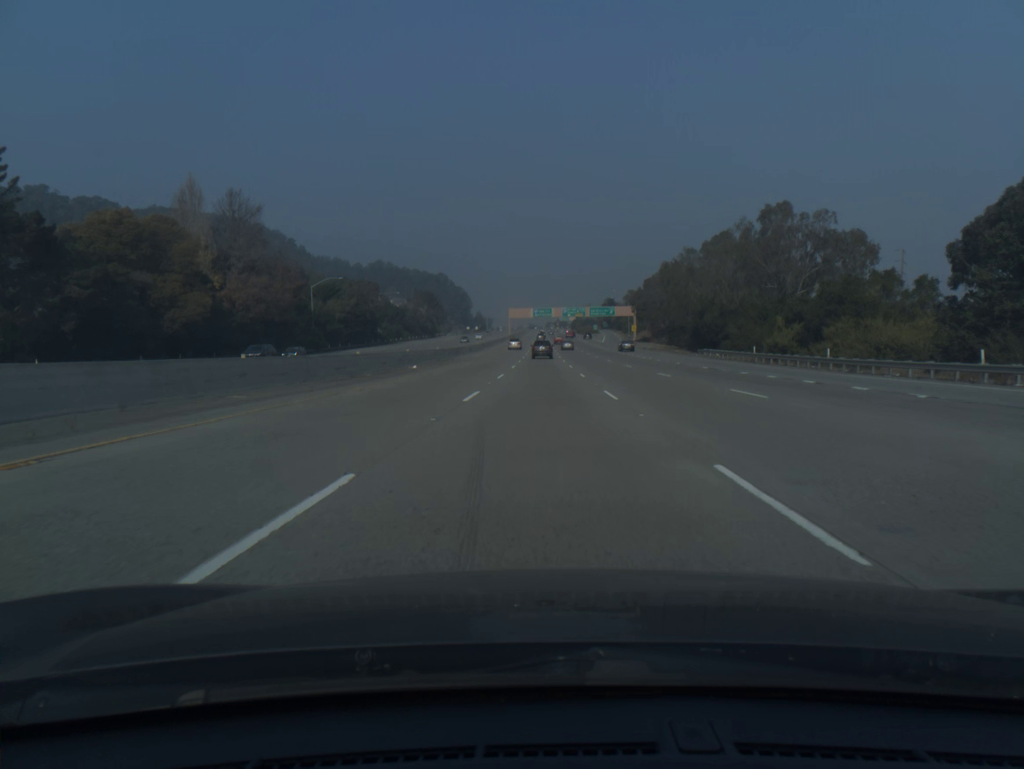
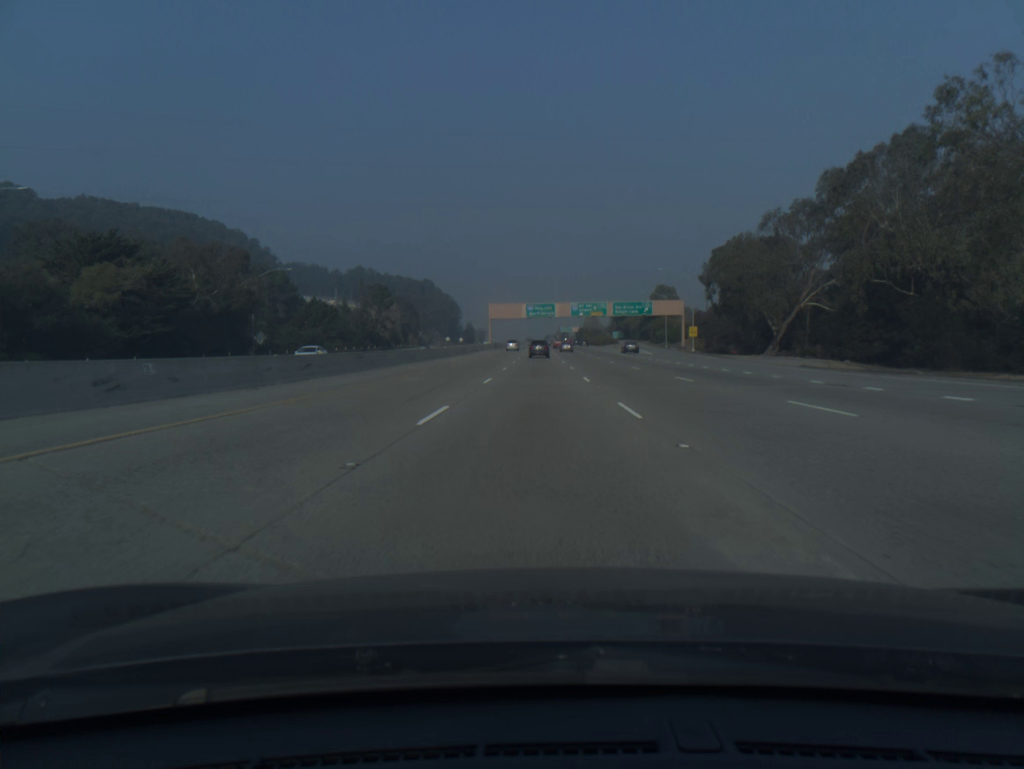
(+0.1, +78.7) m; 0°
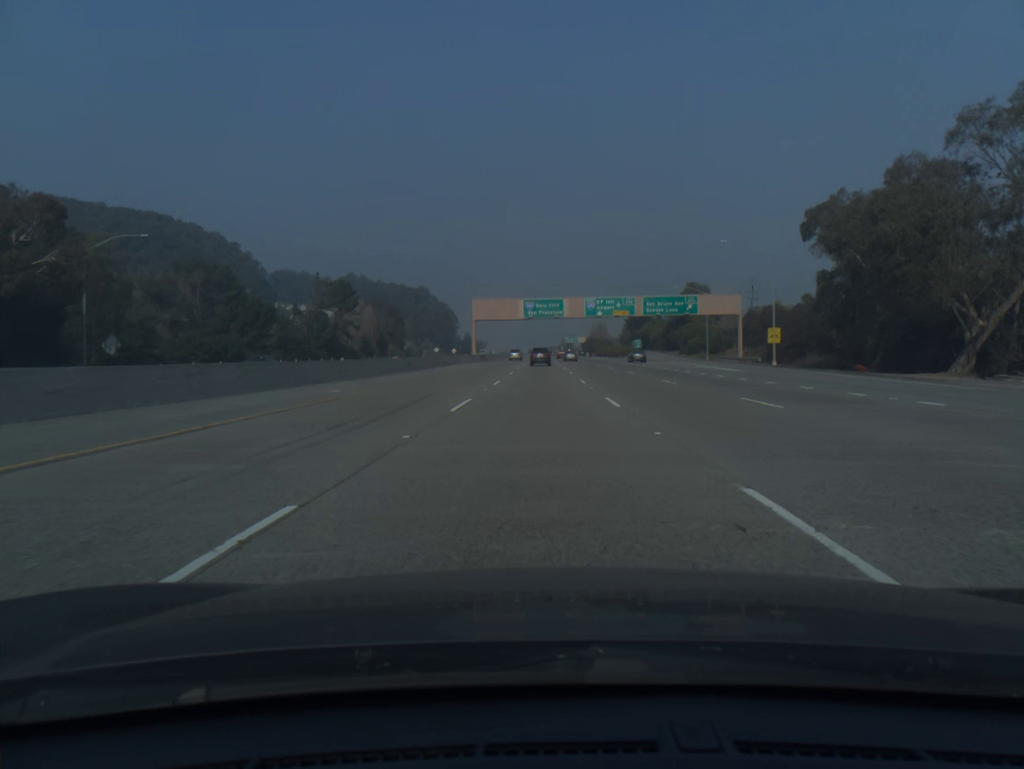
(-0.1, +39.3) m; 0°
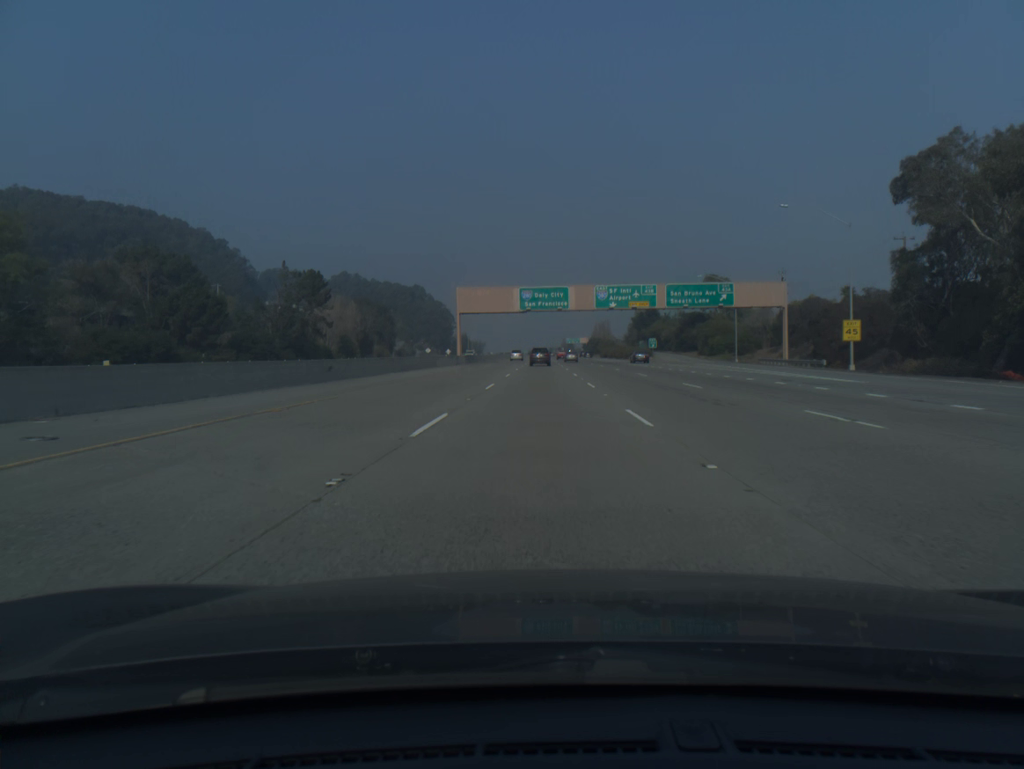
(0.0, +19.6) m; 0°
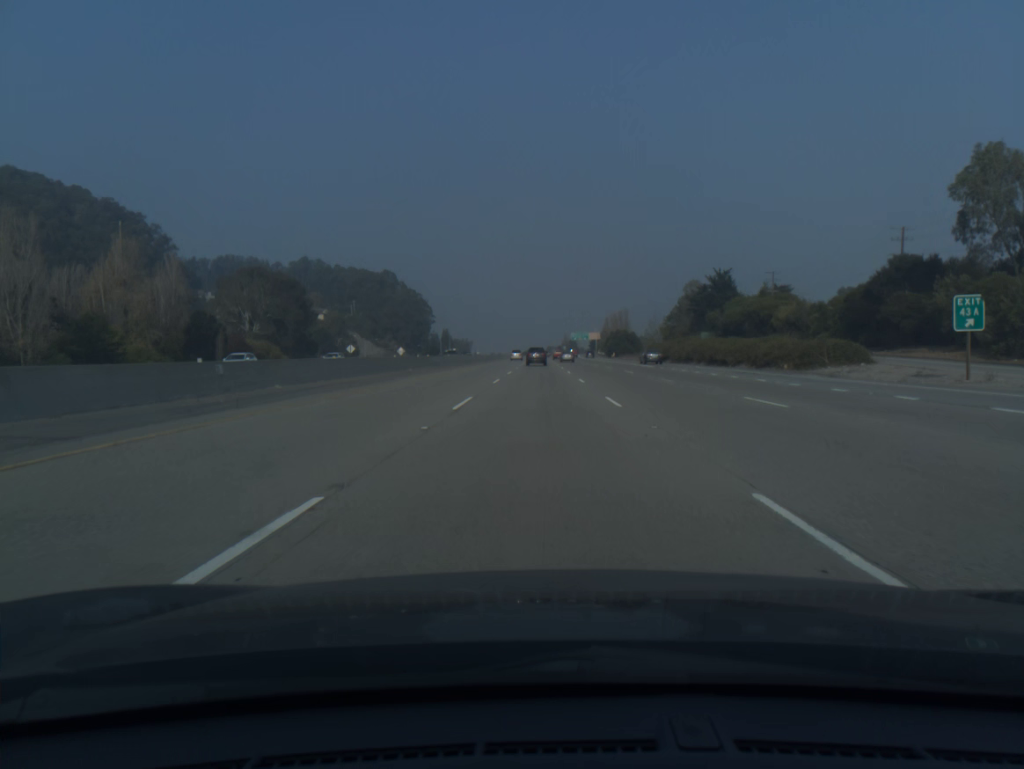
(+0.2, +97.4) m; 0°
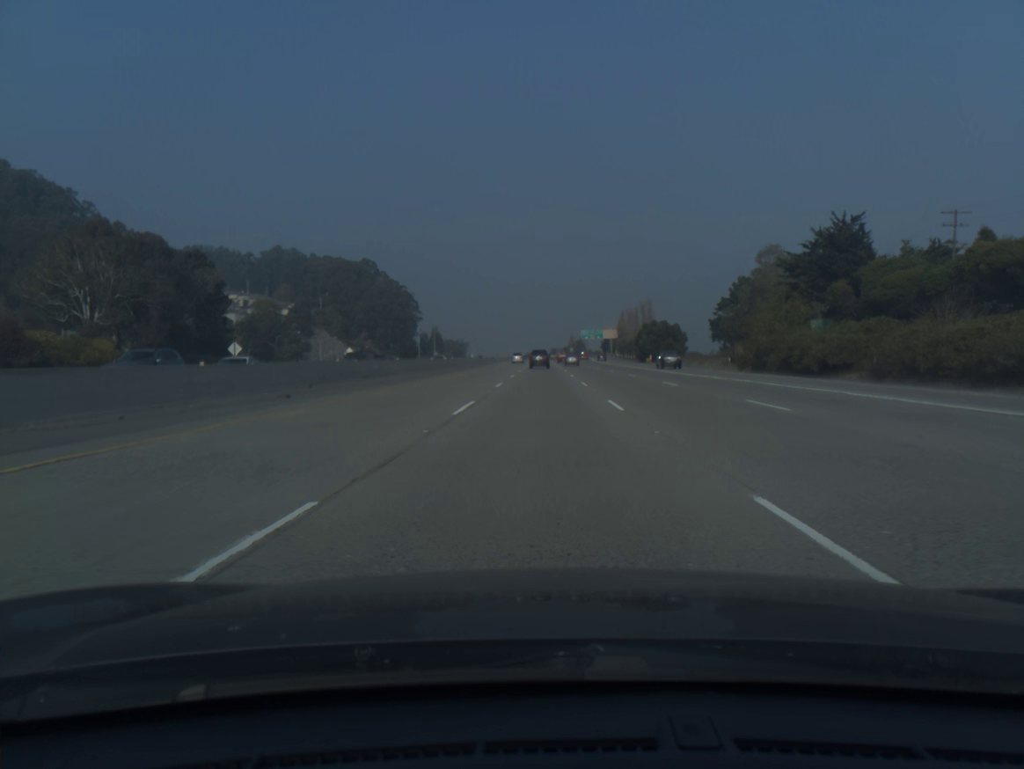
(-0.1, +58.3) m; 0°
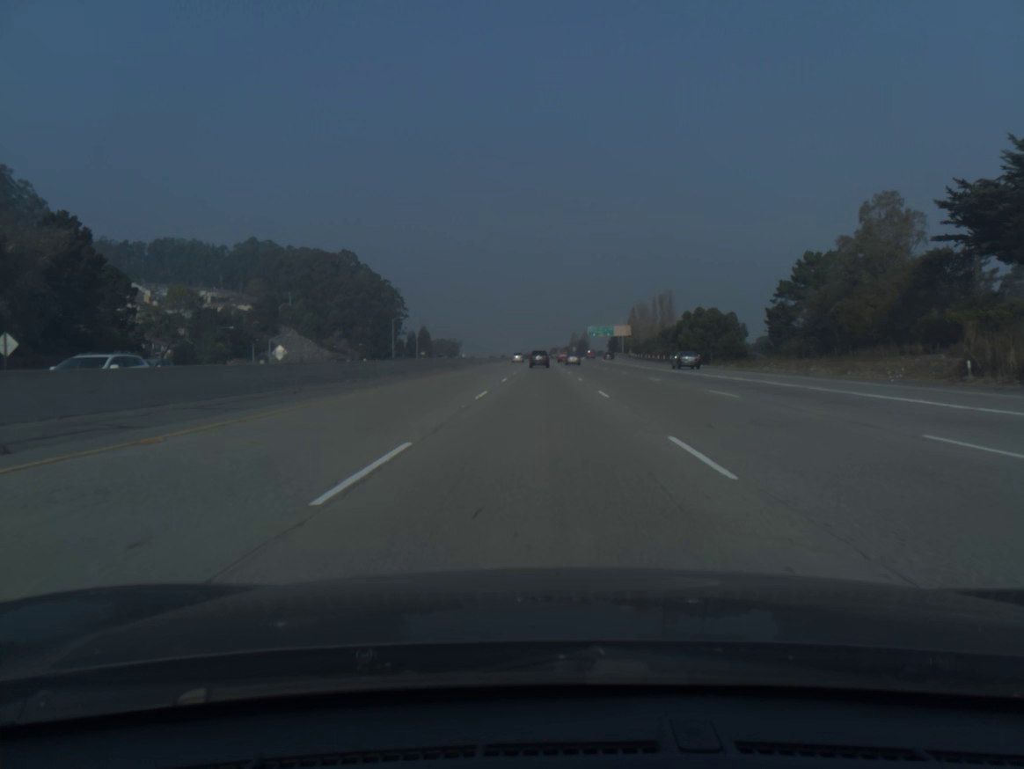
(0.0, +39.1) m; 0°
